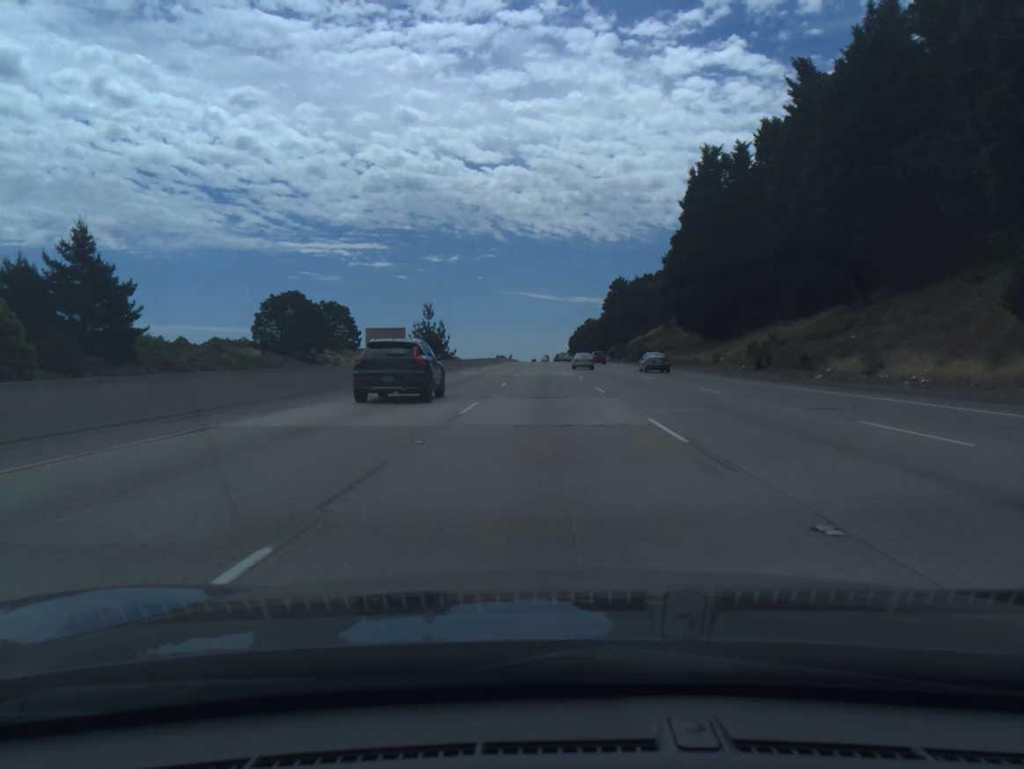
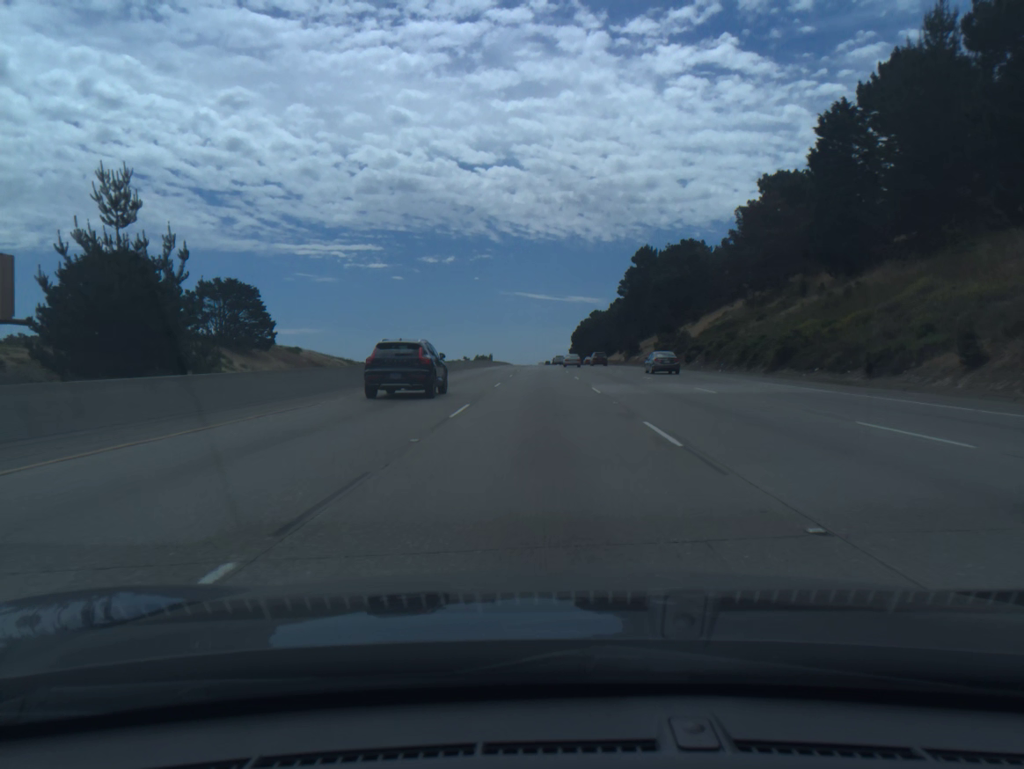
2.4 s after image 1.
(+0.3, +73.3) m; 0°
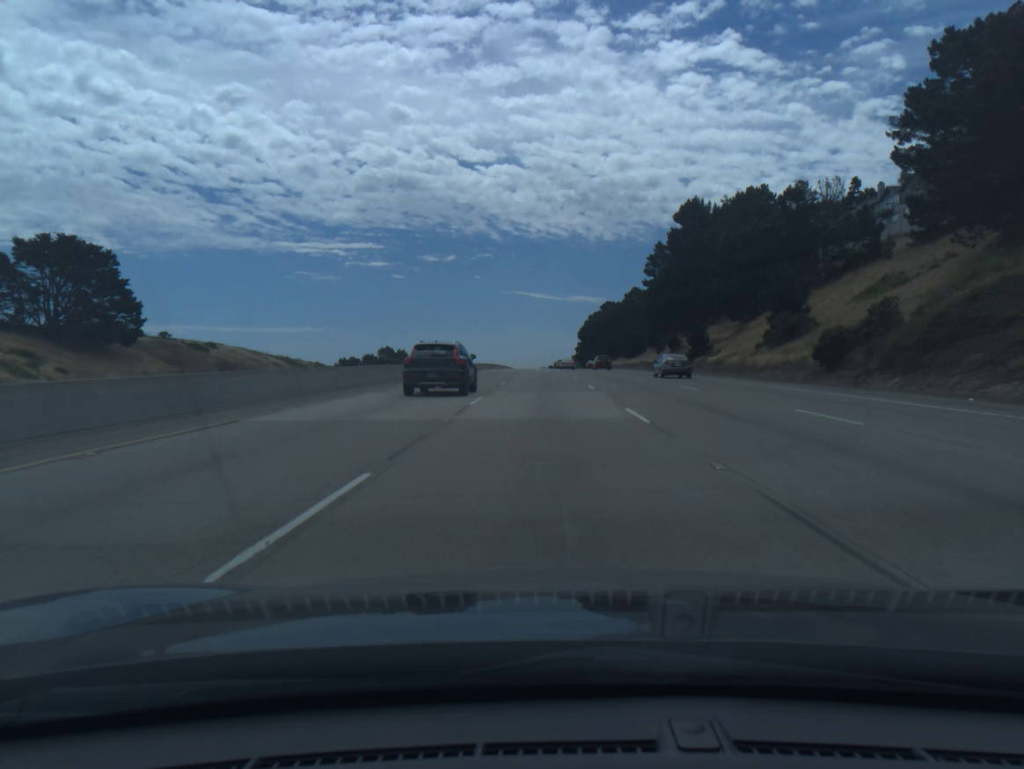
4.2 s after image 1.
(-0.1, +55.0) m; 0°
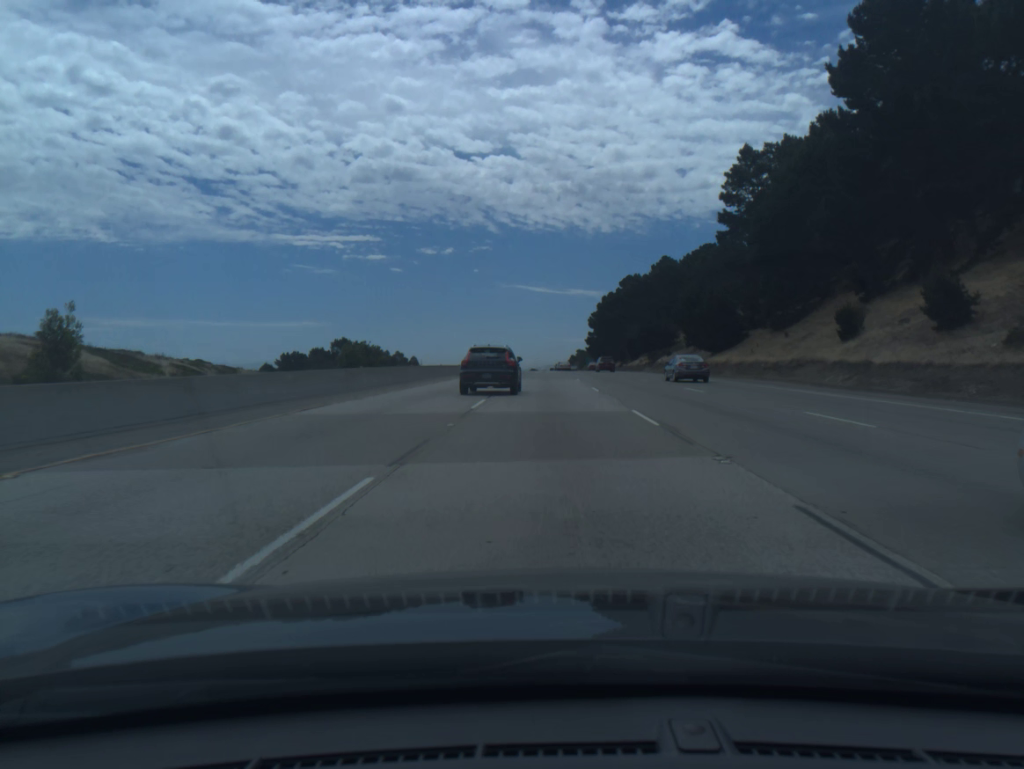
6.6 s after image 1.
(0.0, +73.3) m; 0°
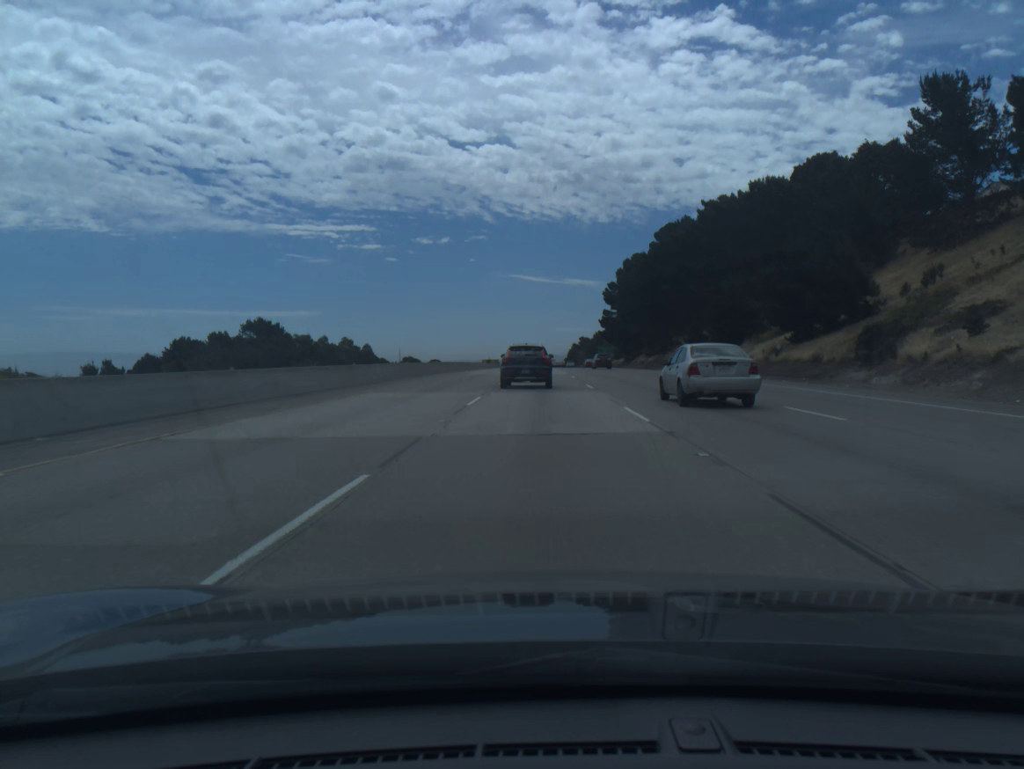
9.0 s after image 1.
(+0.1, +73.0) m; 0°
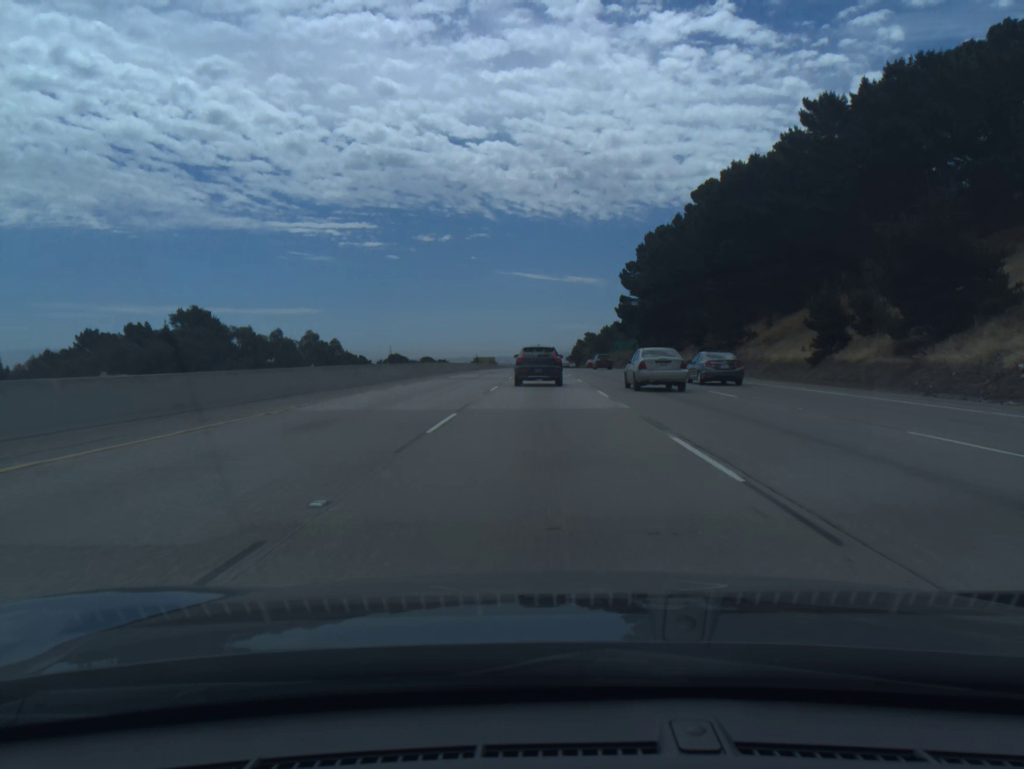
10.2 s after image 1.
(0.0, +35.9) m; 0°
